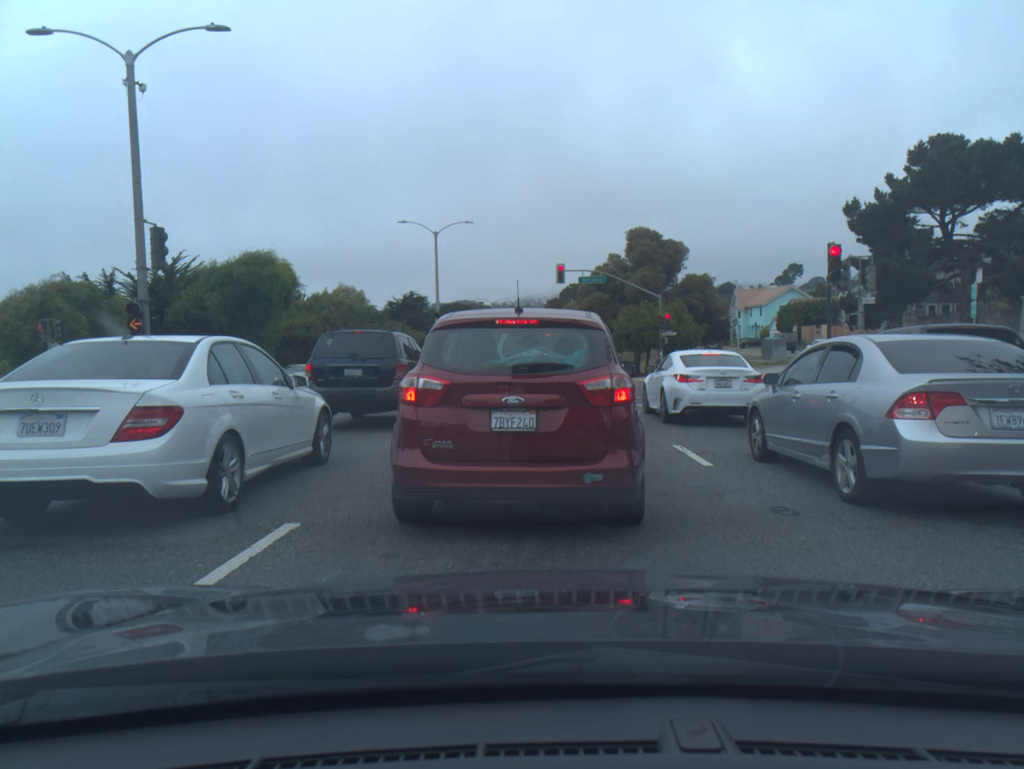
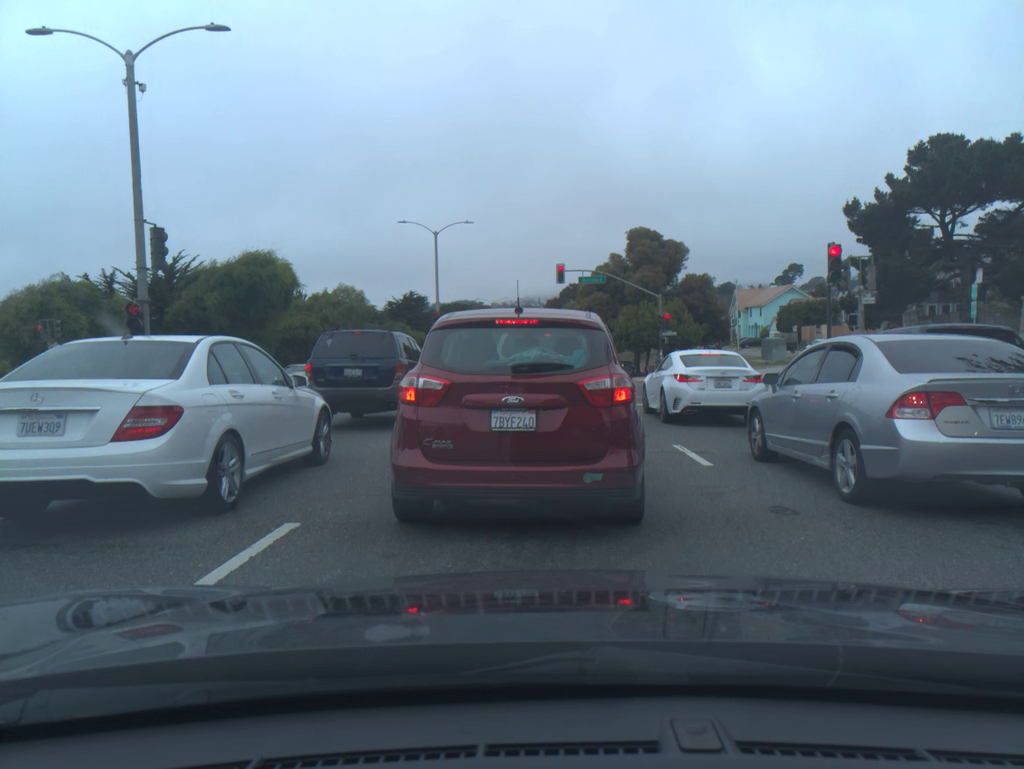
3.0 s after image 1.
(0.0, 0.0) m; 0°
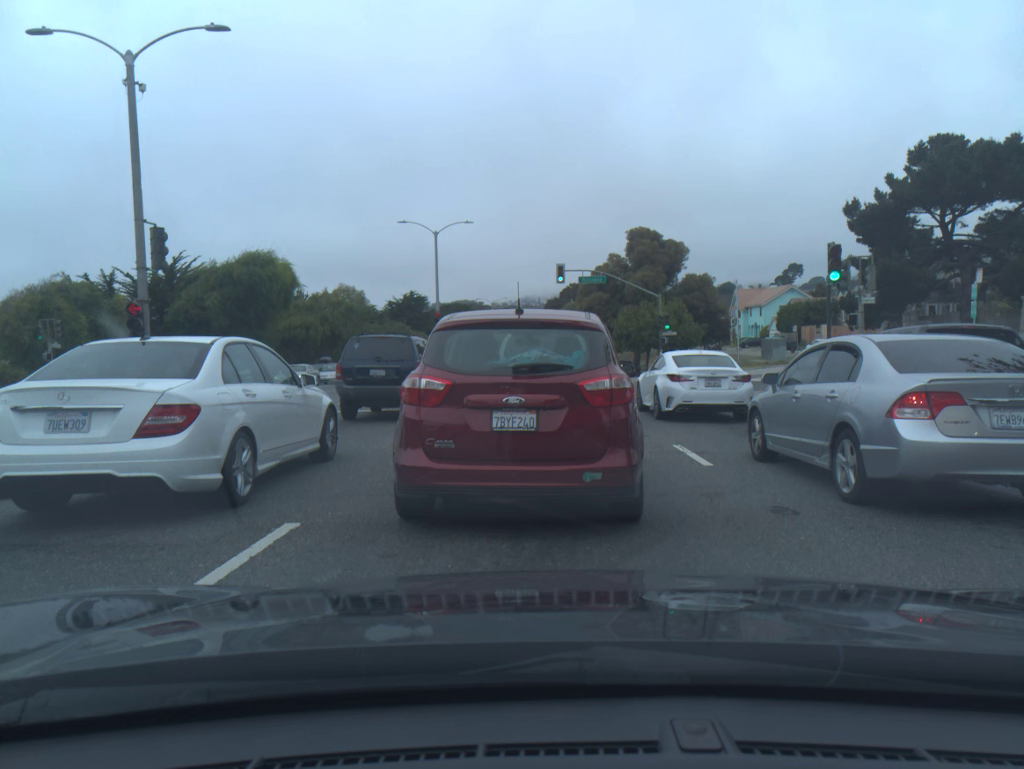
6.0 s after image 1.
(0.0, 0.0) m; 0°
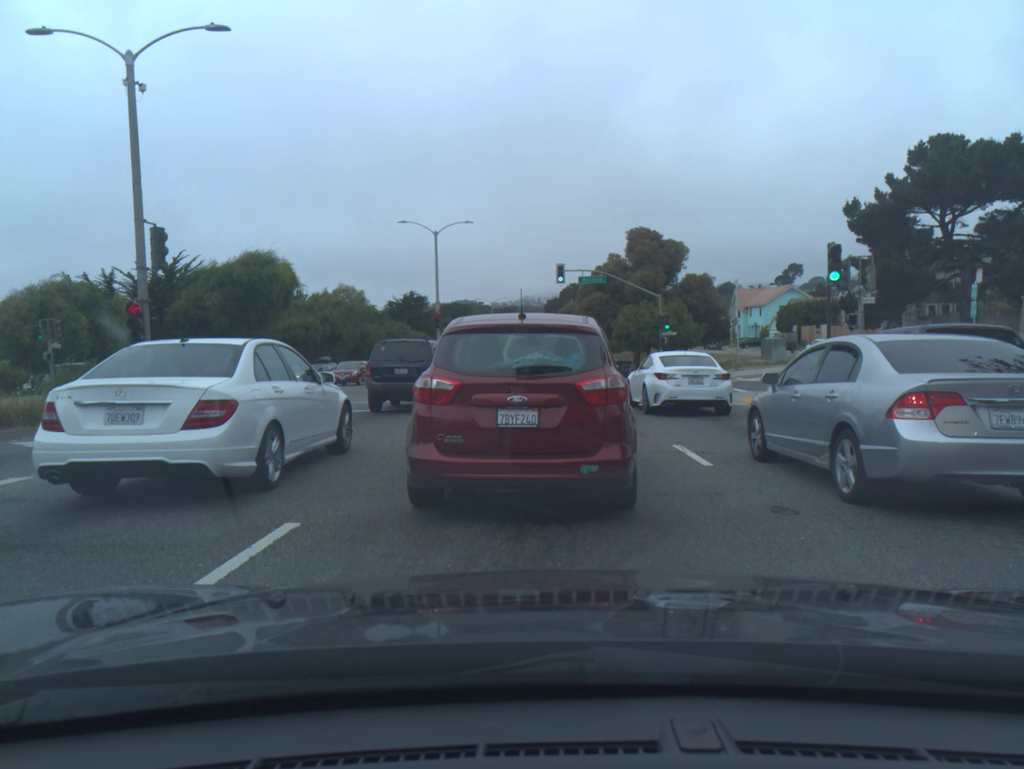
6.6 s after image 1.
(0.0, 0.0) m; 0°
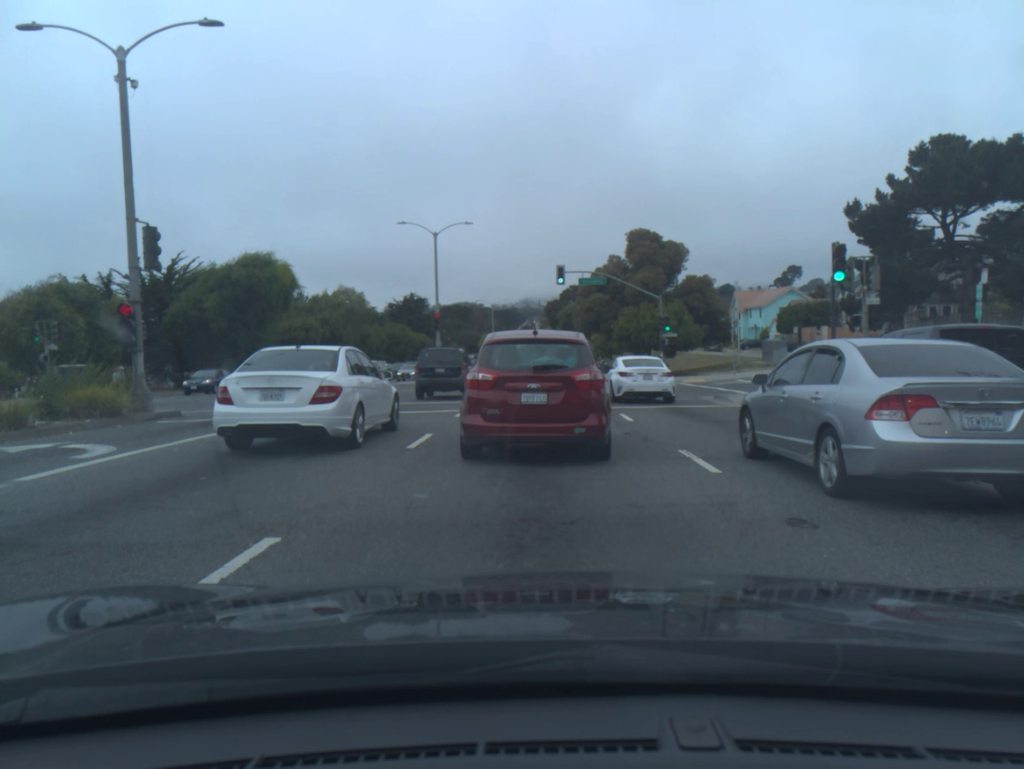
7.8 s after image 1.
(0.0, +0.4) m; 0°
